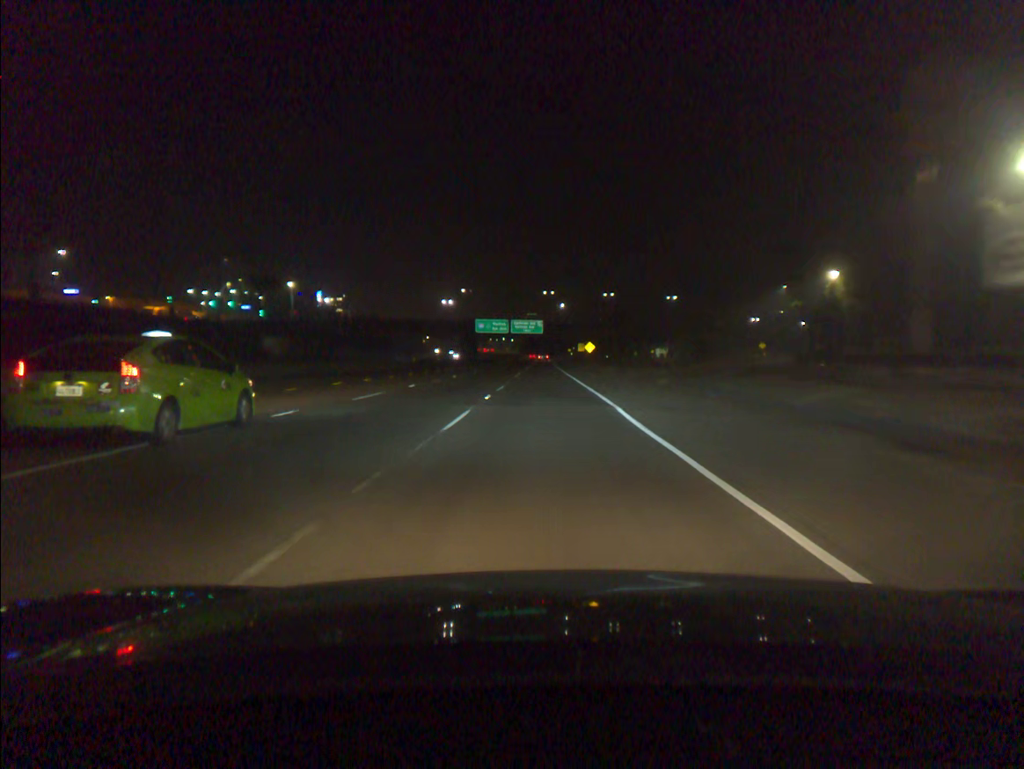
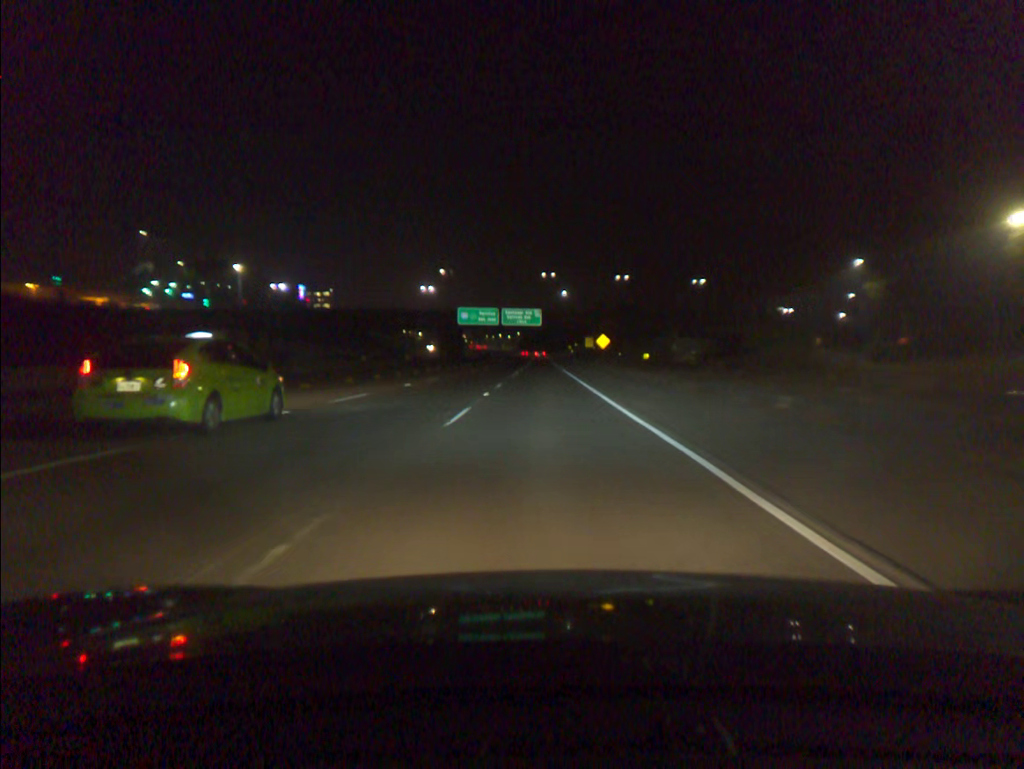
(0.0, +31.1) m; 0°
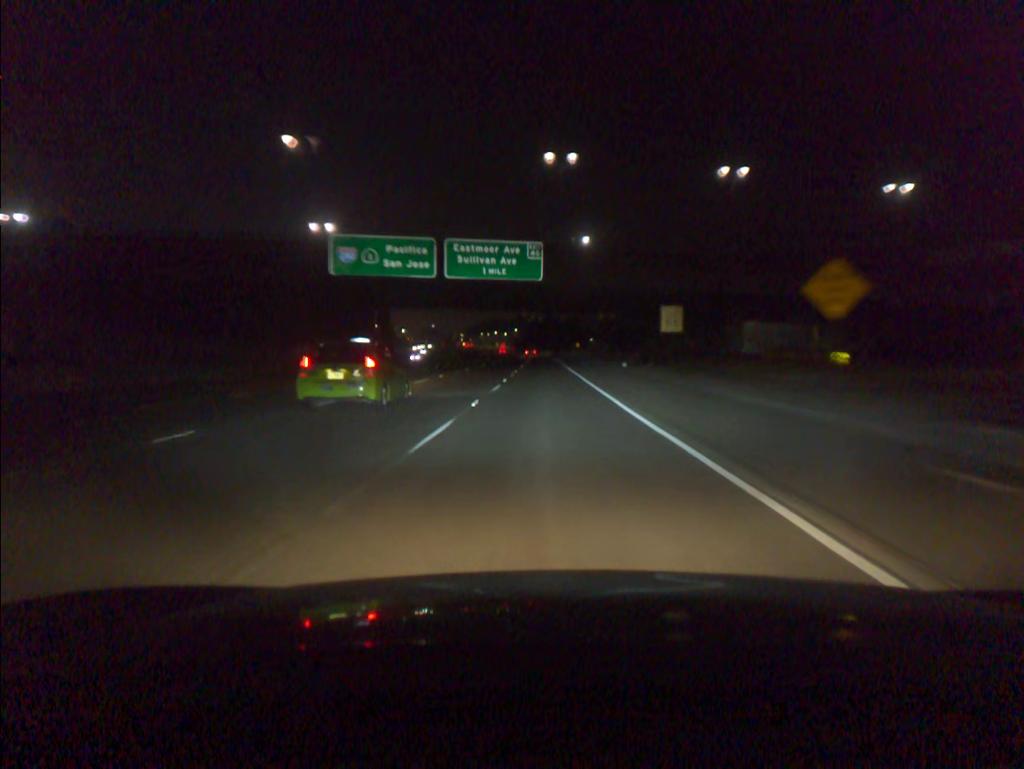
(0.0, +77.9) m; 0°
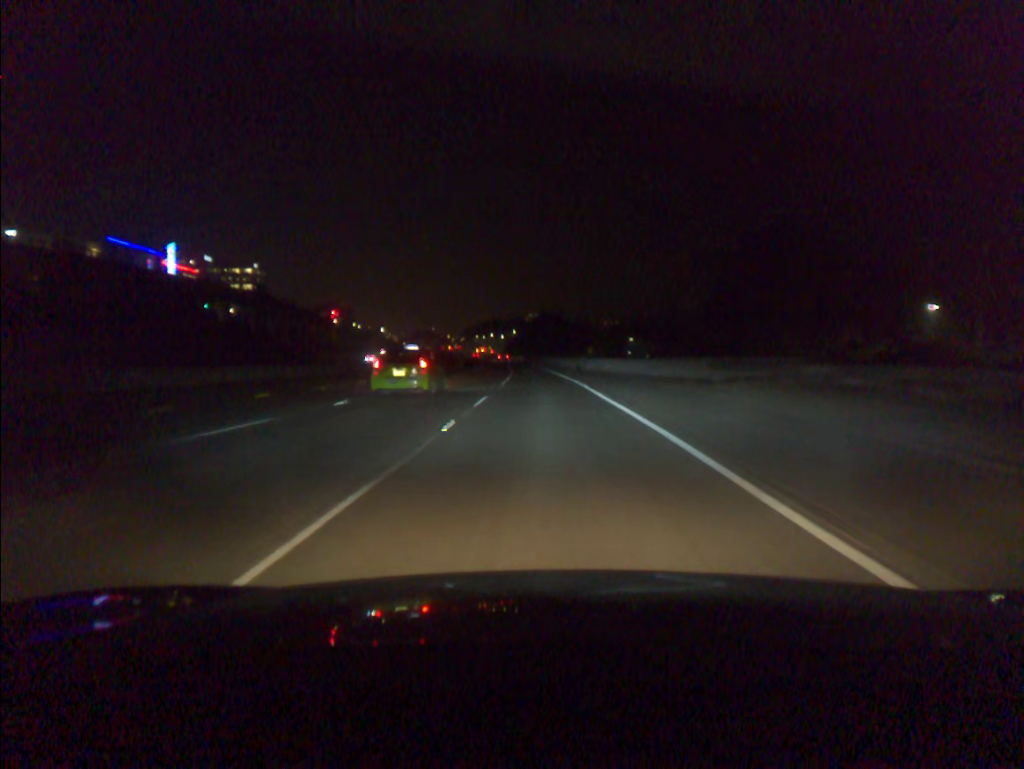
(0.0, +78.0) m; 0°
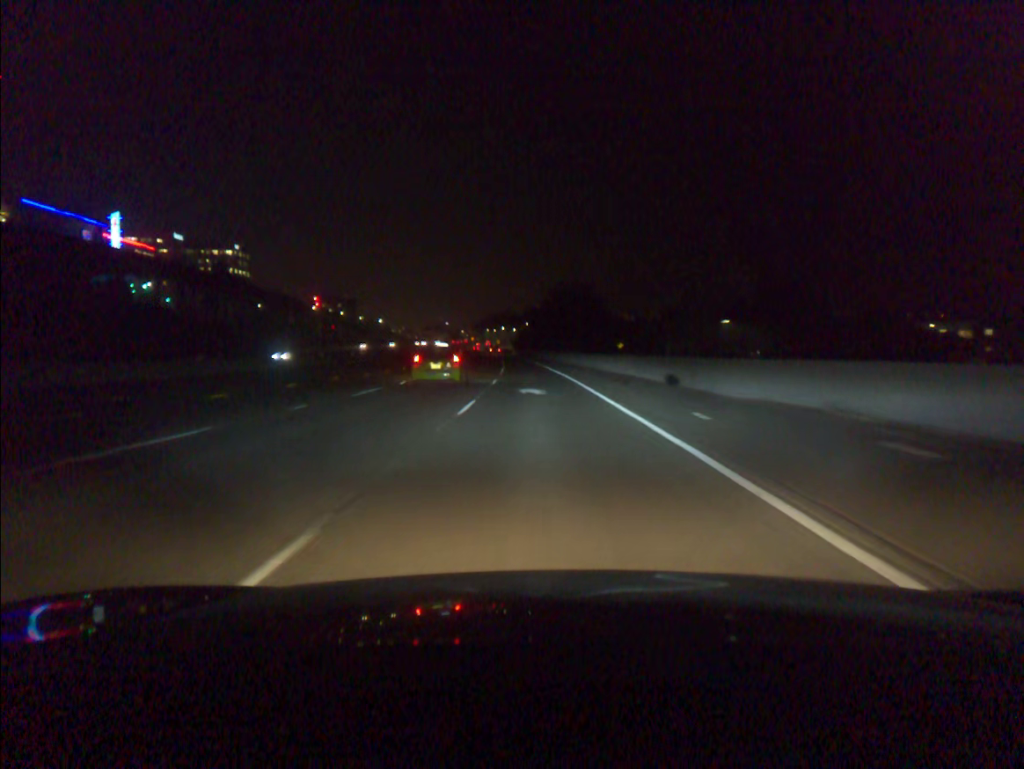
(-0.3, +46.8) m; -1°
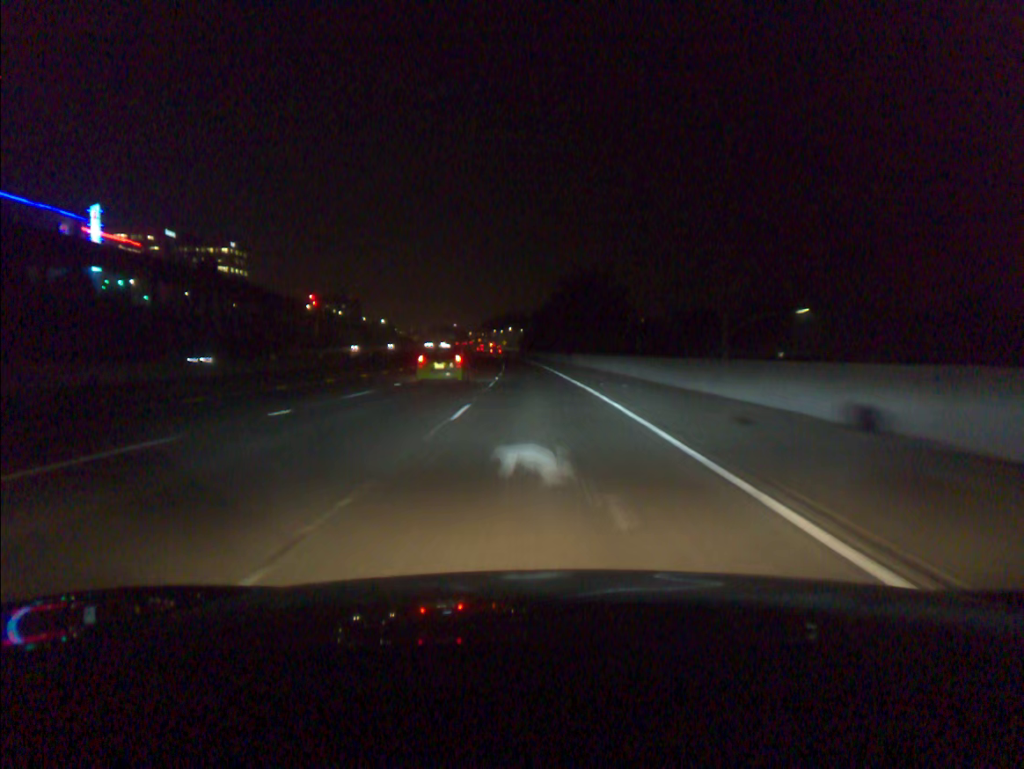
(-0.1, +15.6) m; -1°
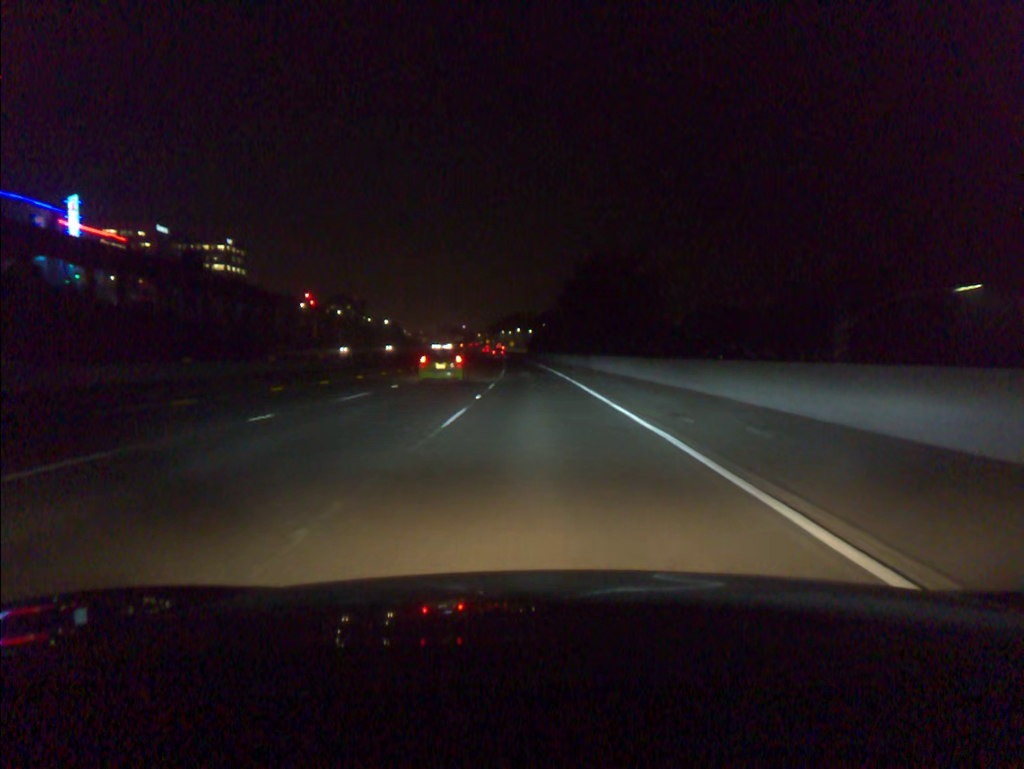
(-0.1, +15.6) m; -1°
